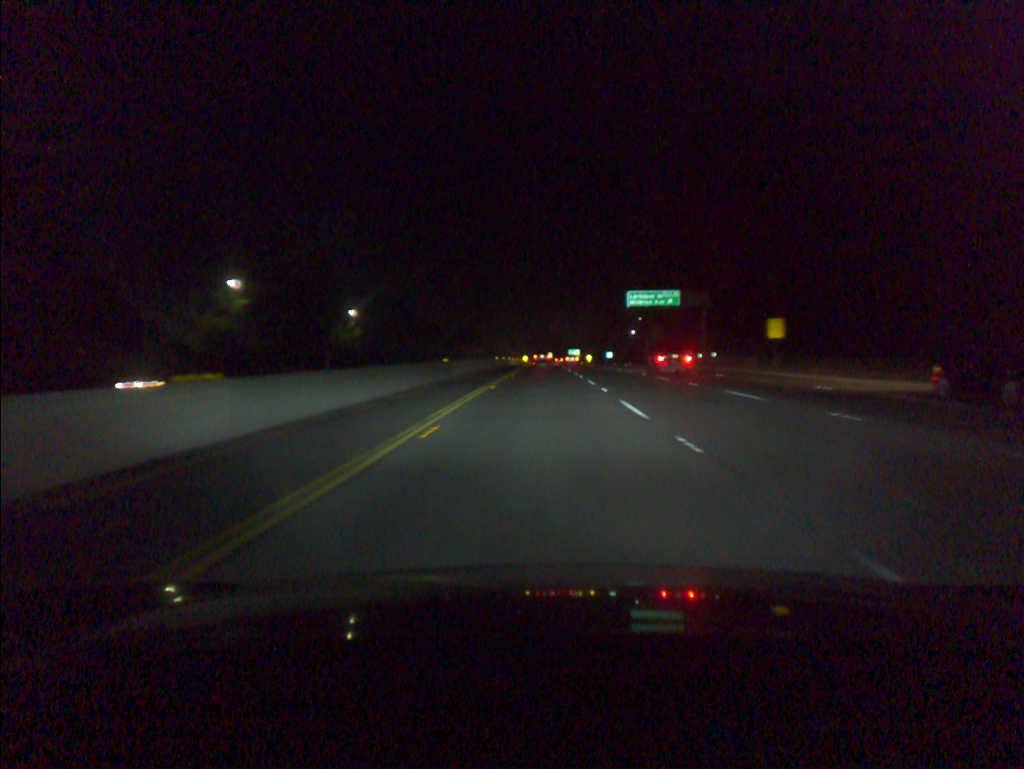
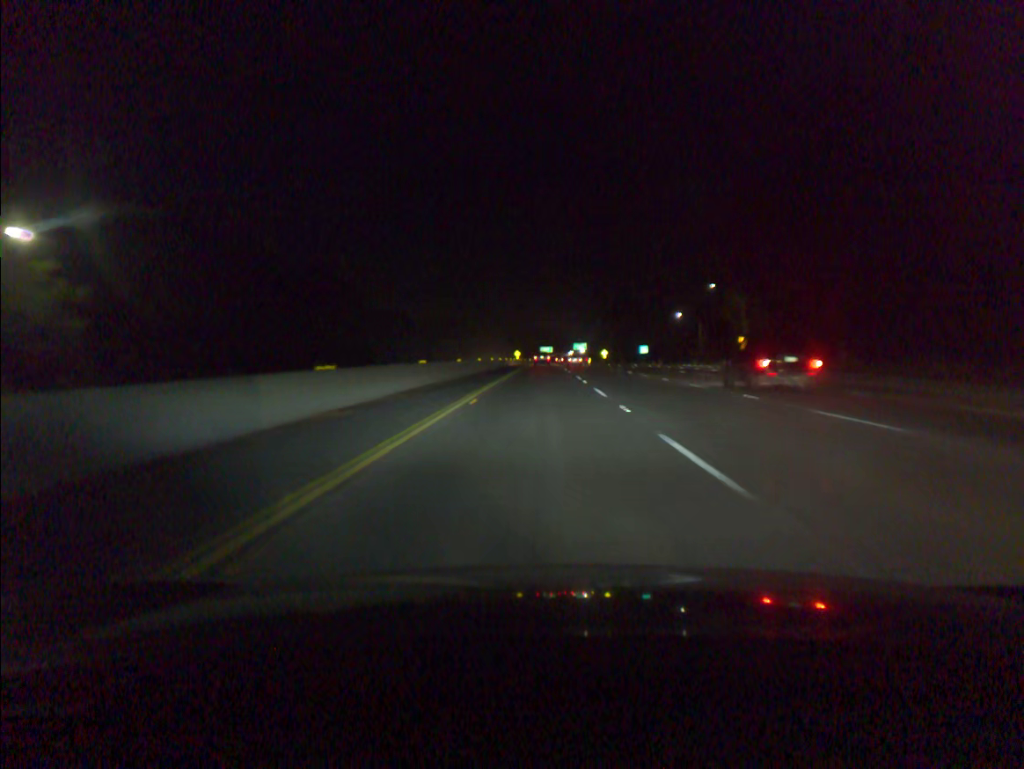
(+0.1, +80.8) m; 0°
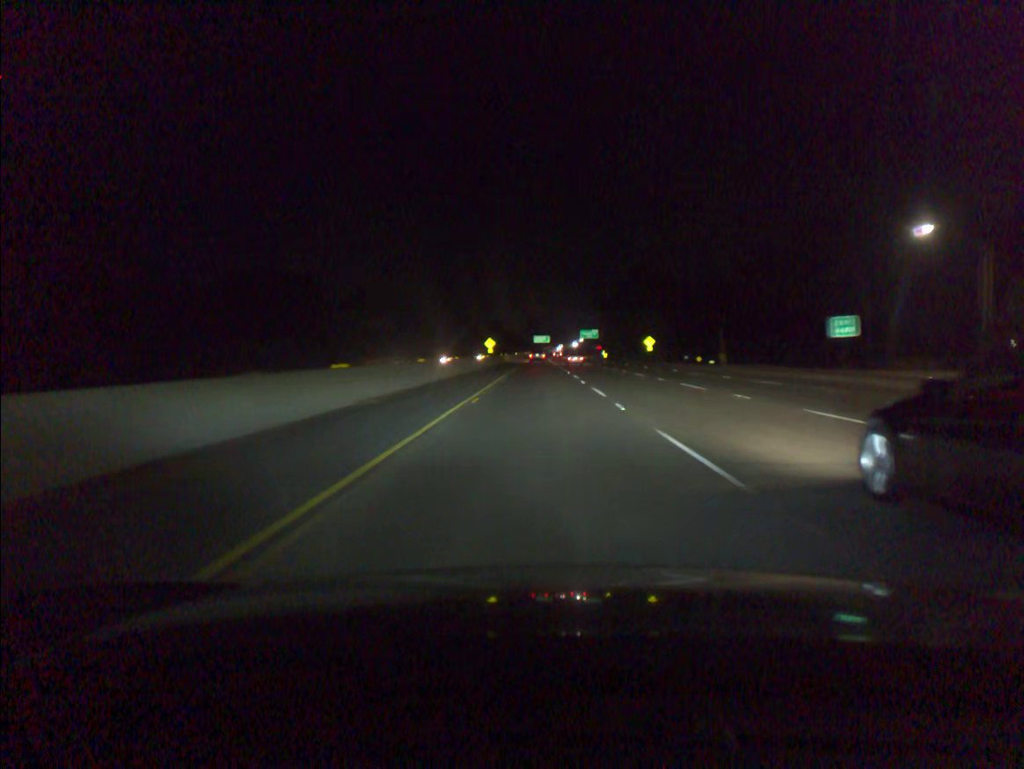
(+0.1, +101.4) m; 0°
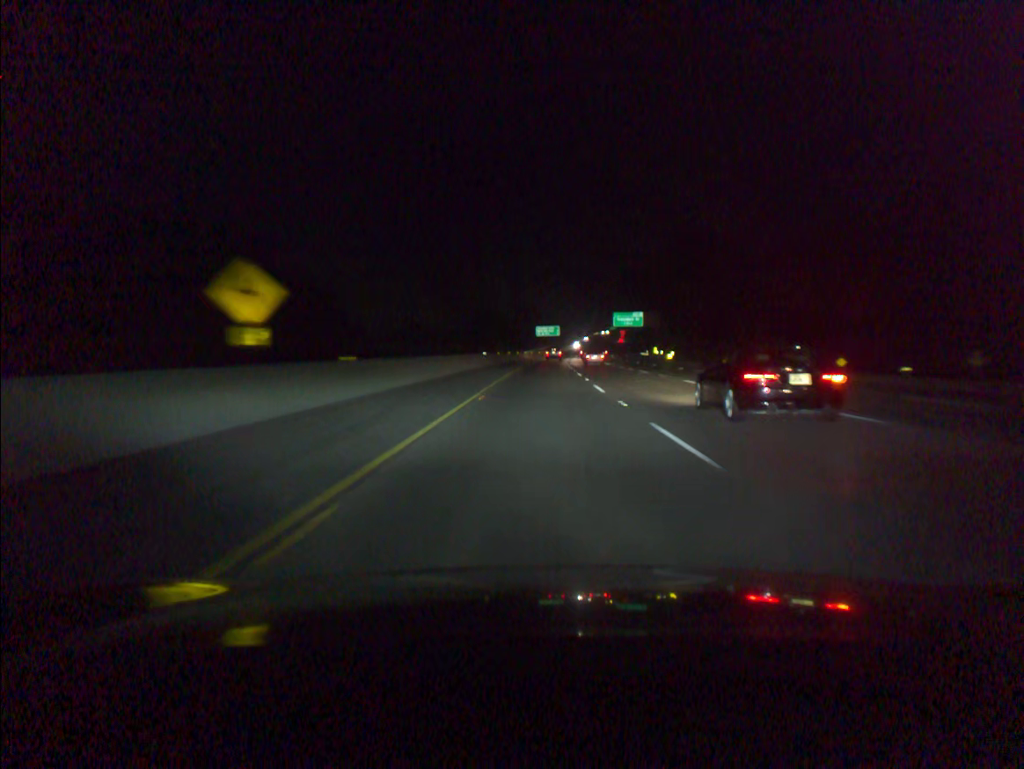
(-0.7, +101.6) m; 0°
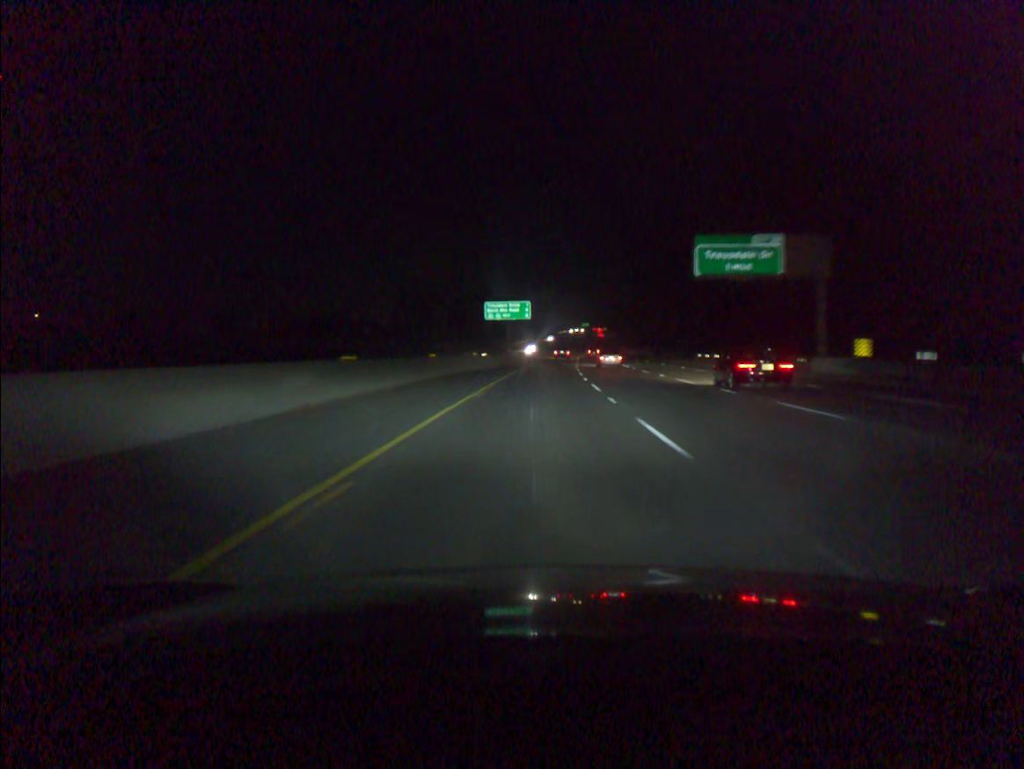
(+1.5, +100.9) m; +2°
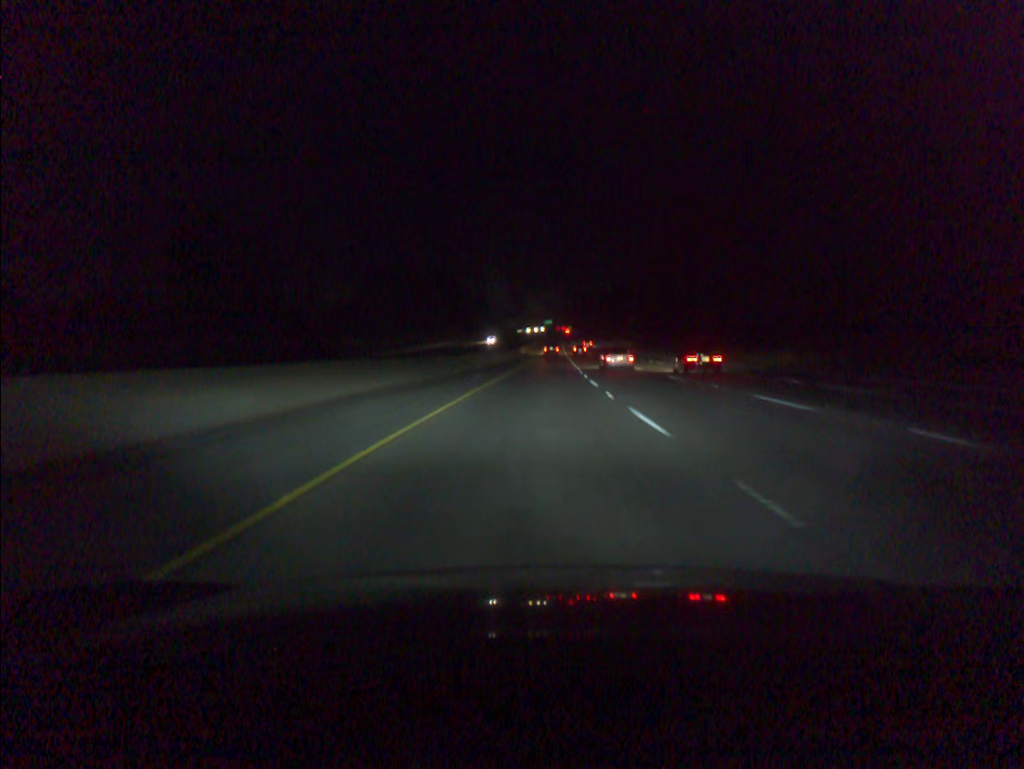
(+2.6, +100.5) m; +3°
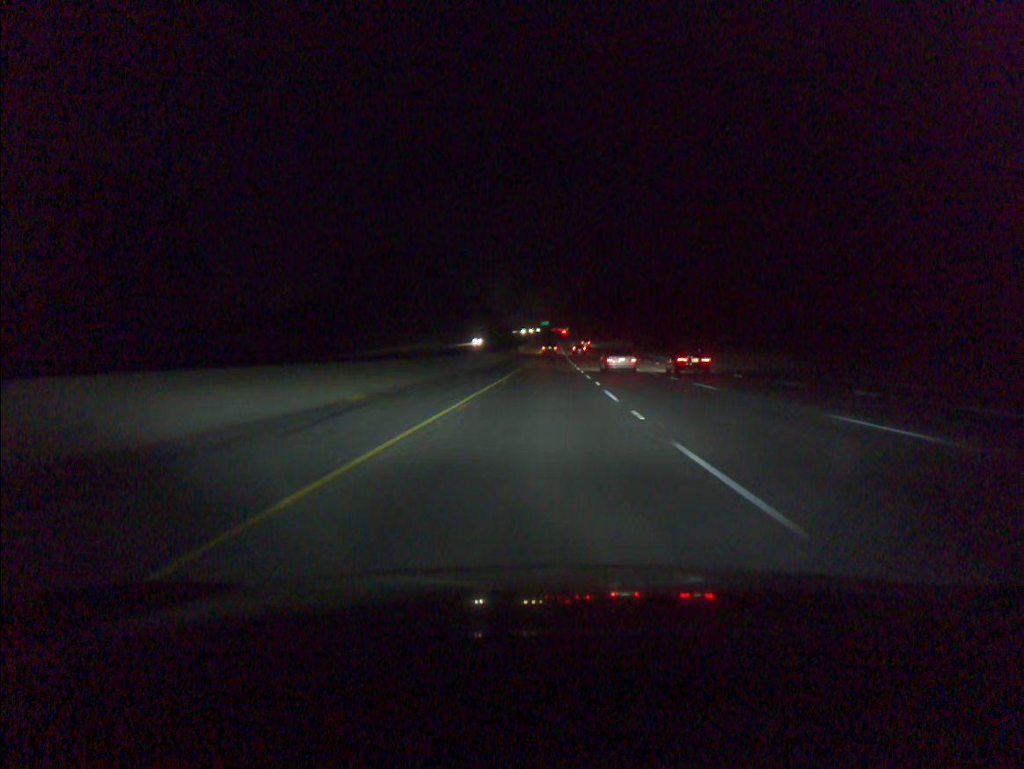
(+0.1, +20.1) m; 0°
